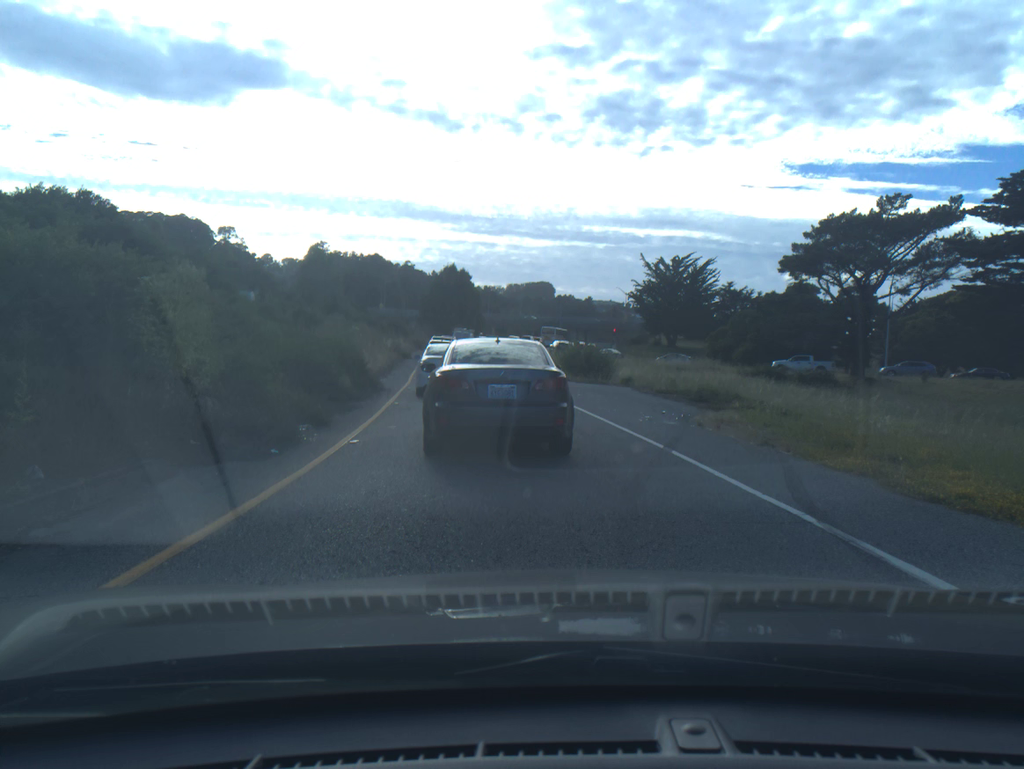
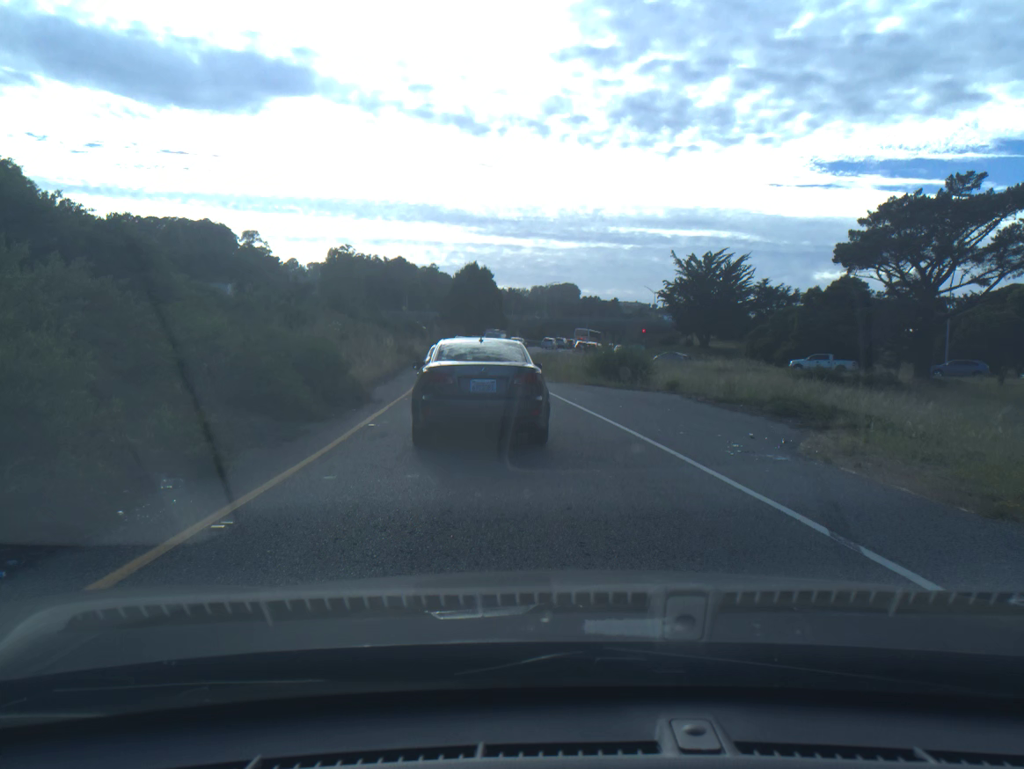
(-0.2, +5.2) m; -3°
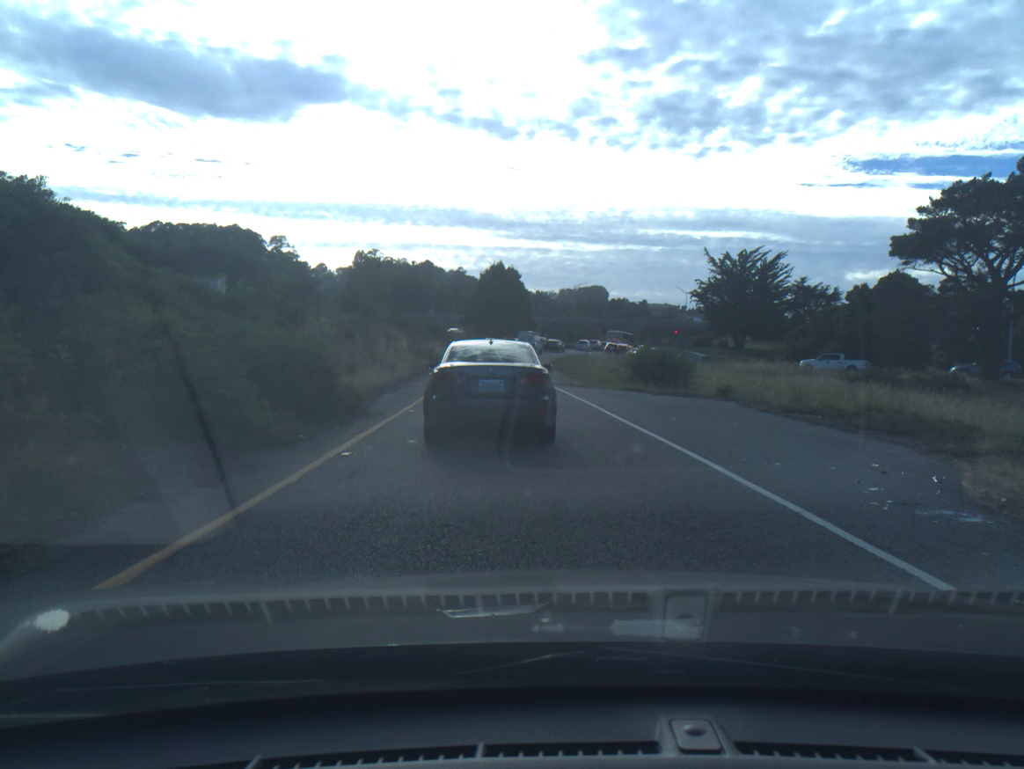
(0.0, +3.6) m; -1°
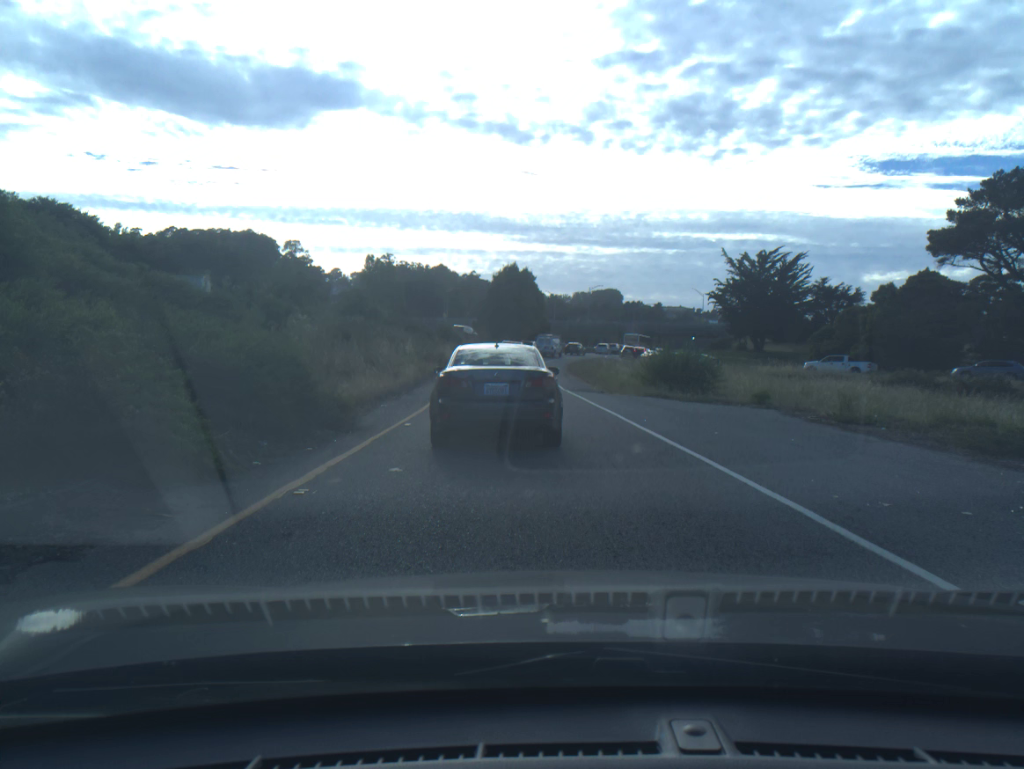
(0.0, +2.4) m; -2°
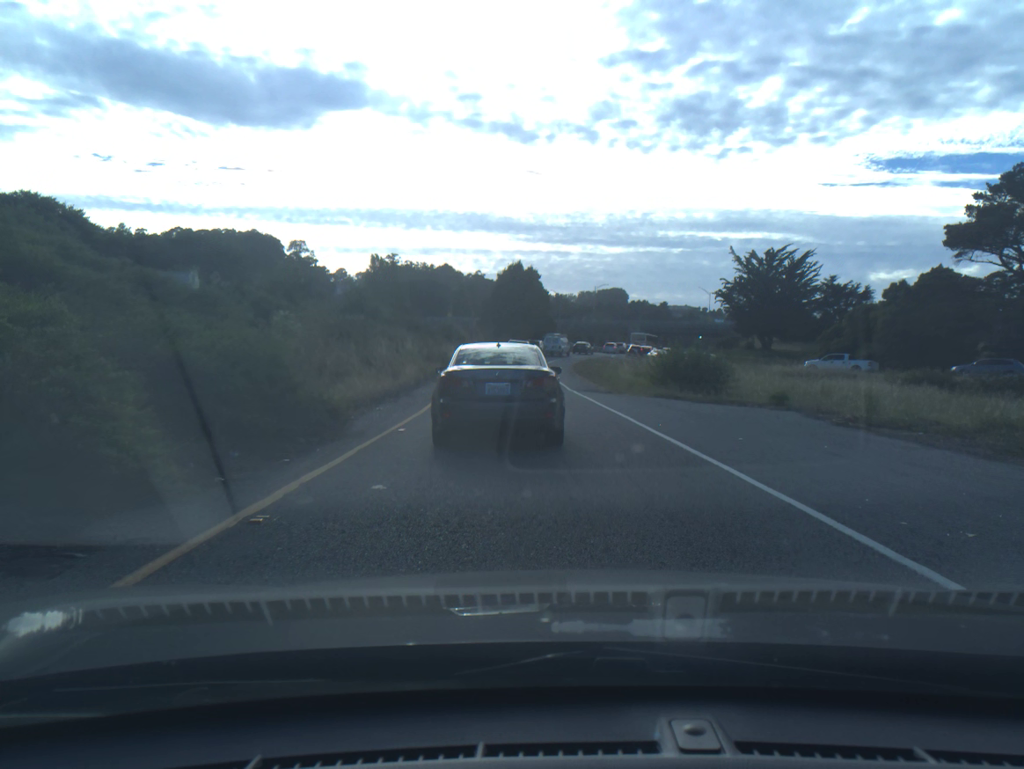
(0.0, +1.2) m; 0°
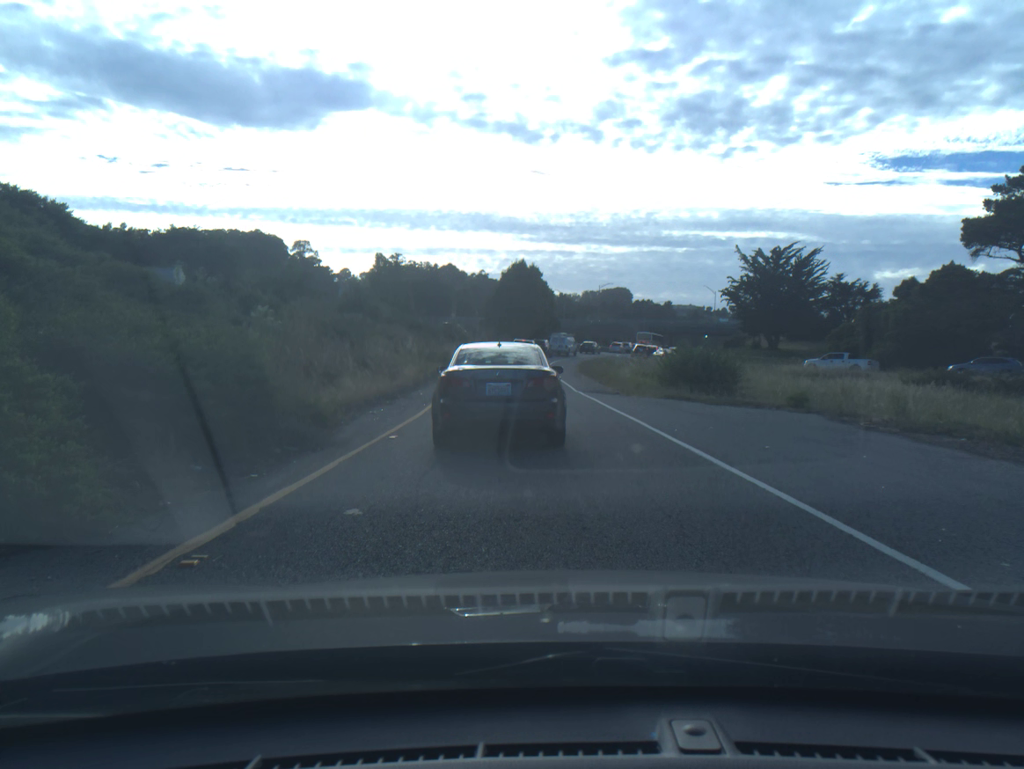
(0.0, +1.2) m; 0°
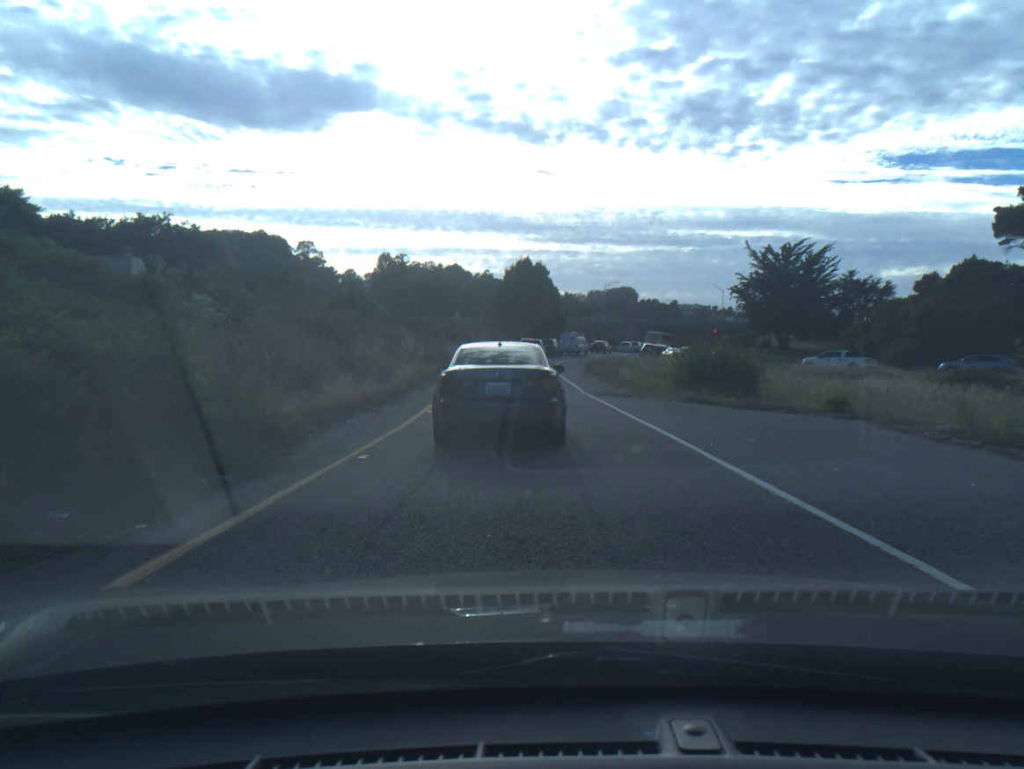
(0.0, +2.4) m; 0°
